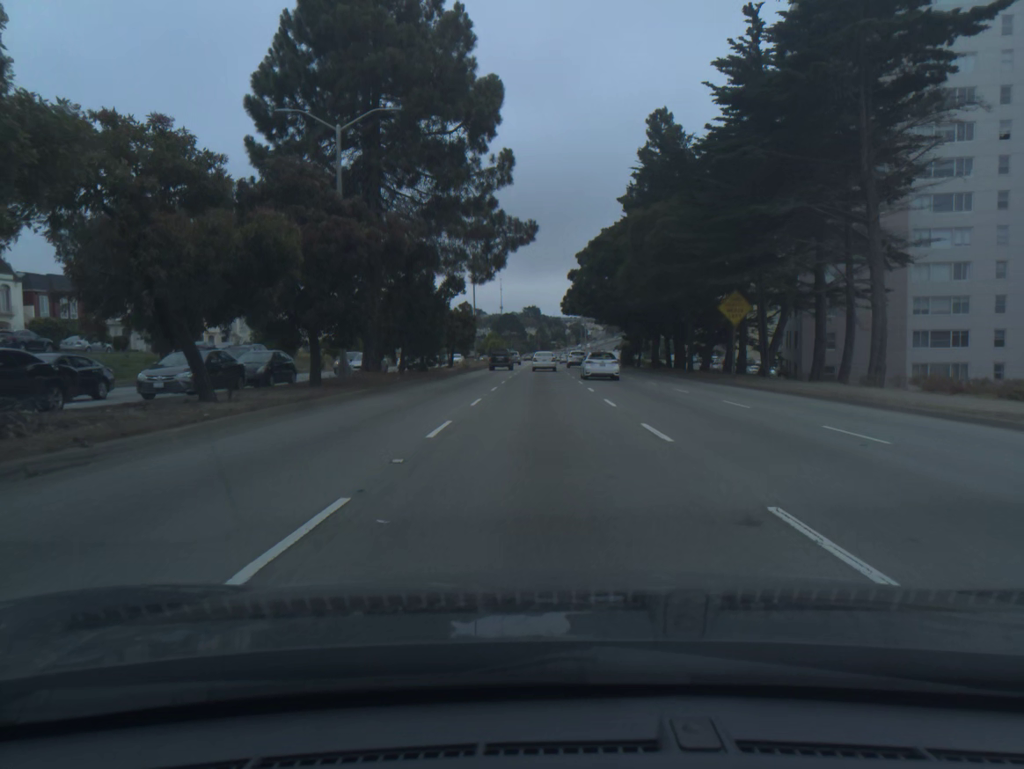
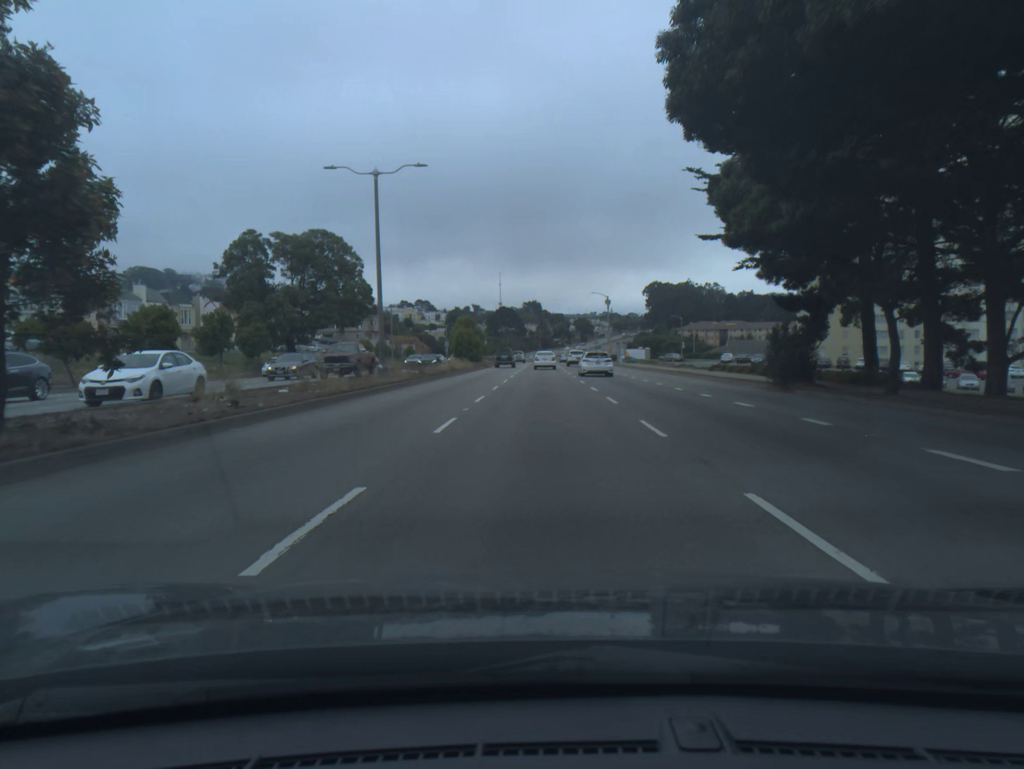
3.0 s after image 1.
(-0.1, +51.2) m; 0°
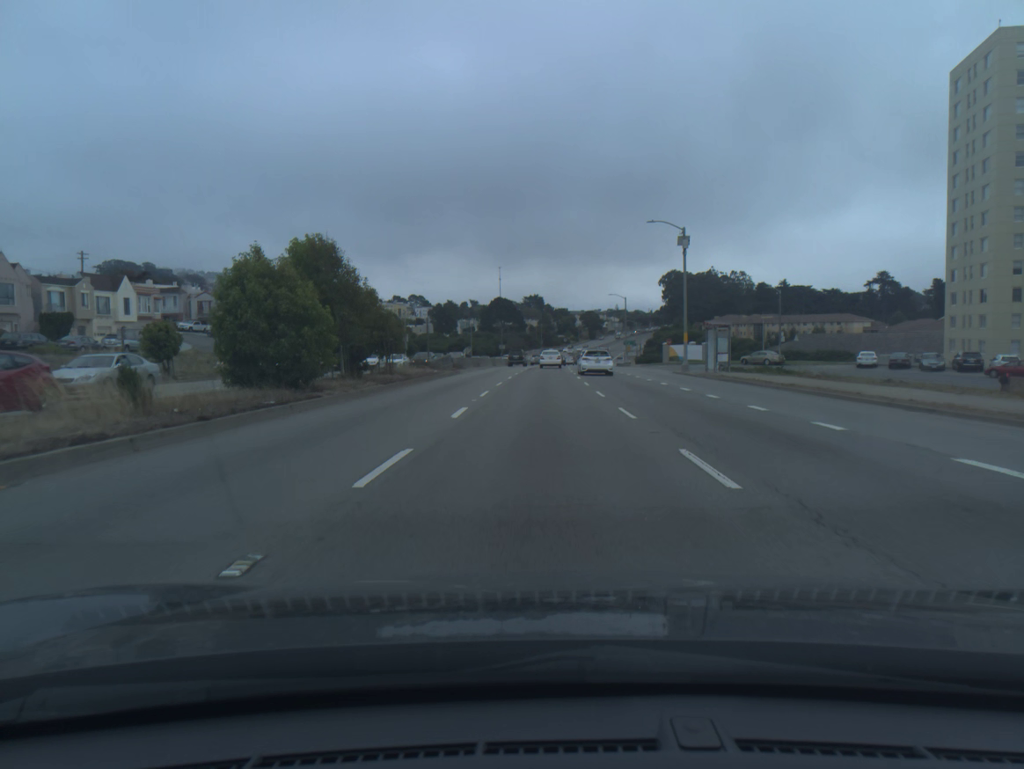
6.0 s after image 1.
(+0.1, +56.4) m; 0°
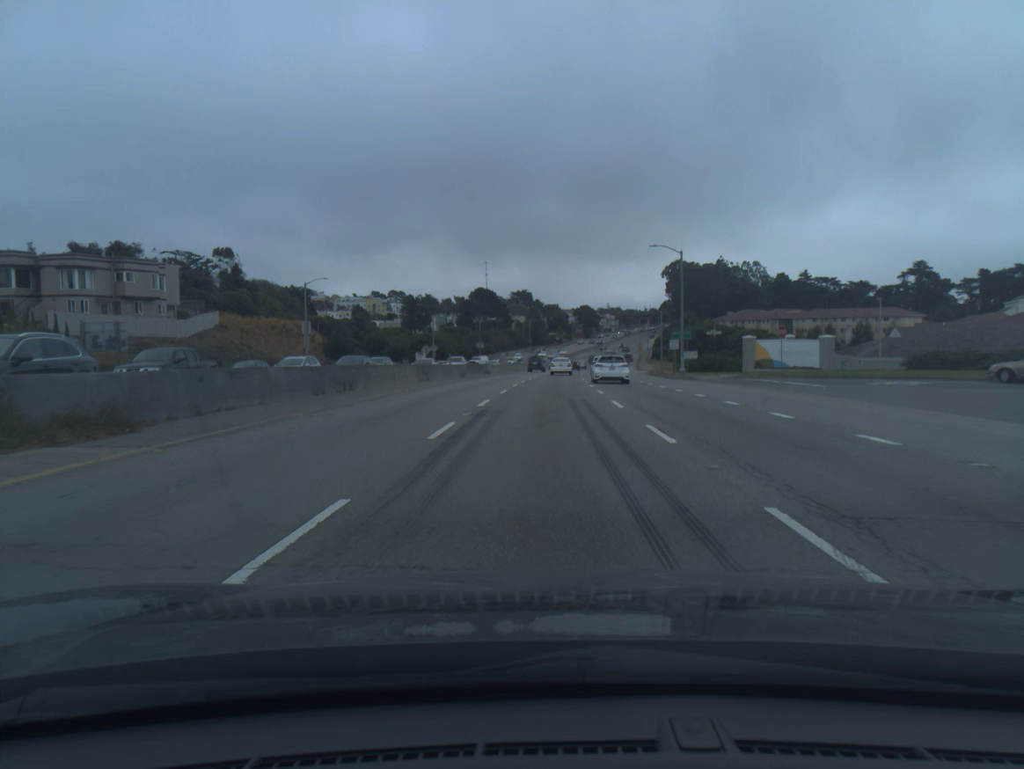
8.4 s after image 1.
(+0.3, +47.9) m; +1°
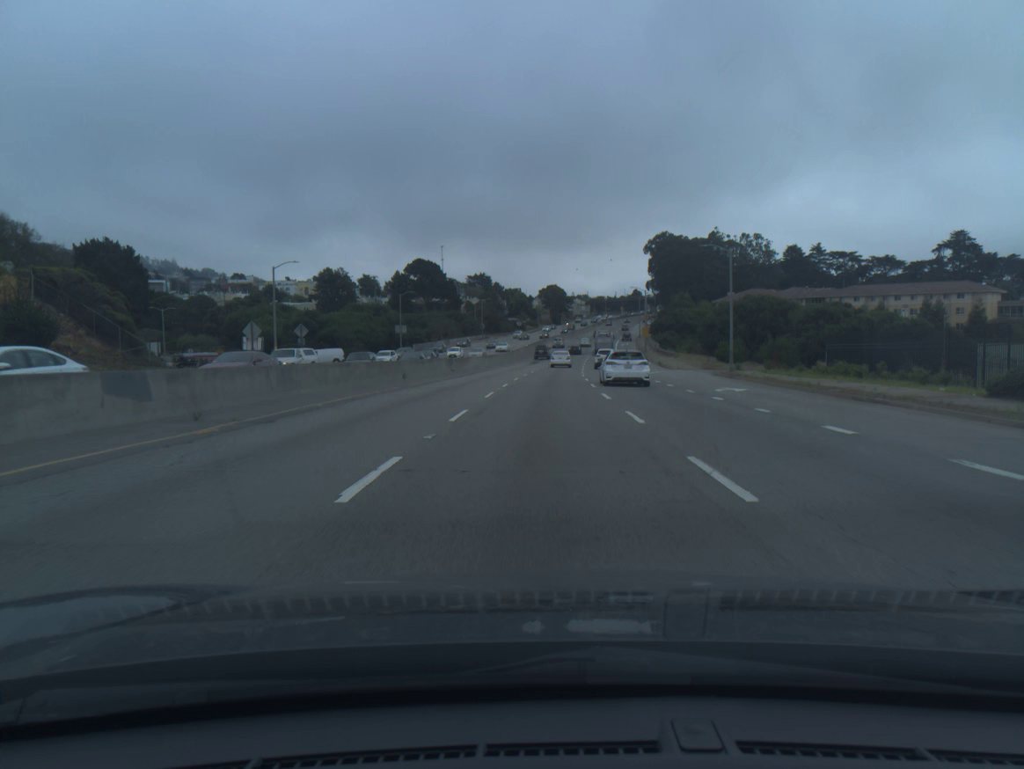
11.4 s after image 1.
(+1.4, +63.5) m; +3°
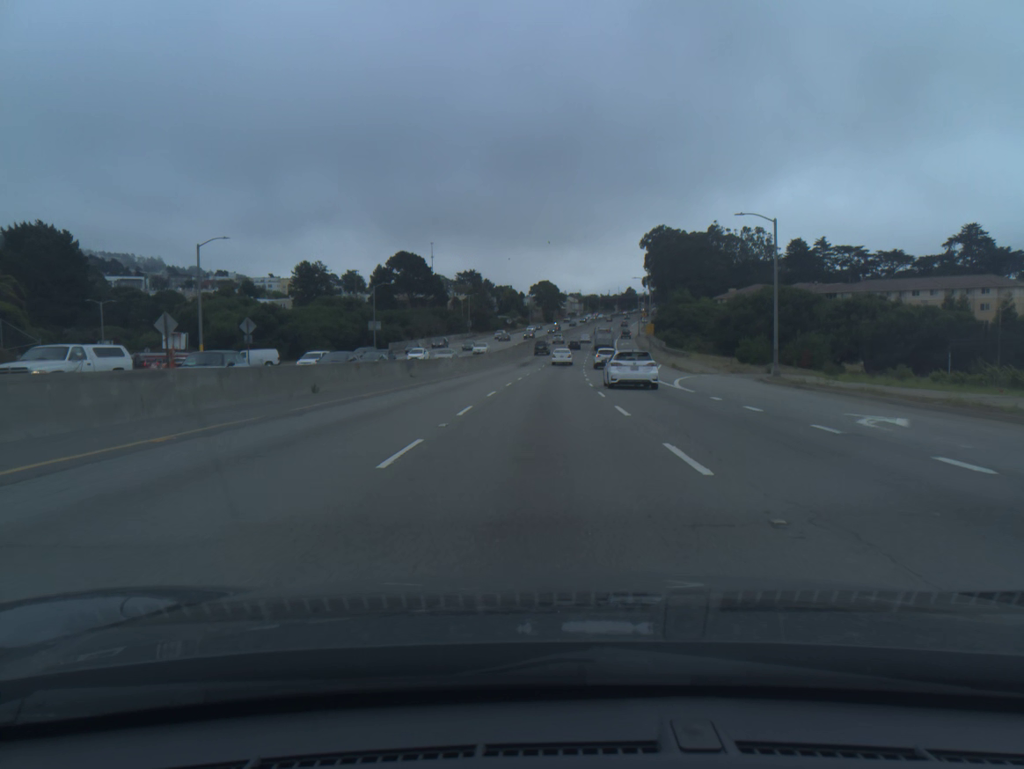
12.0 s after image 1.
(+0.1, +13.2) m; +1°
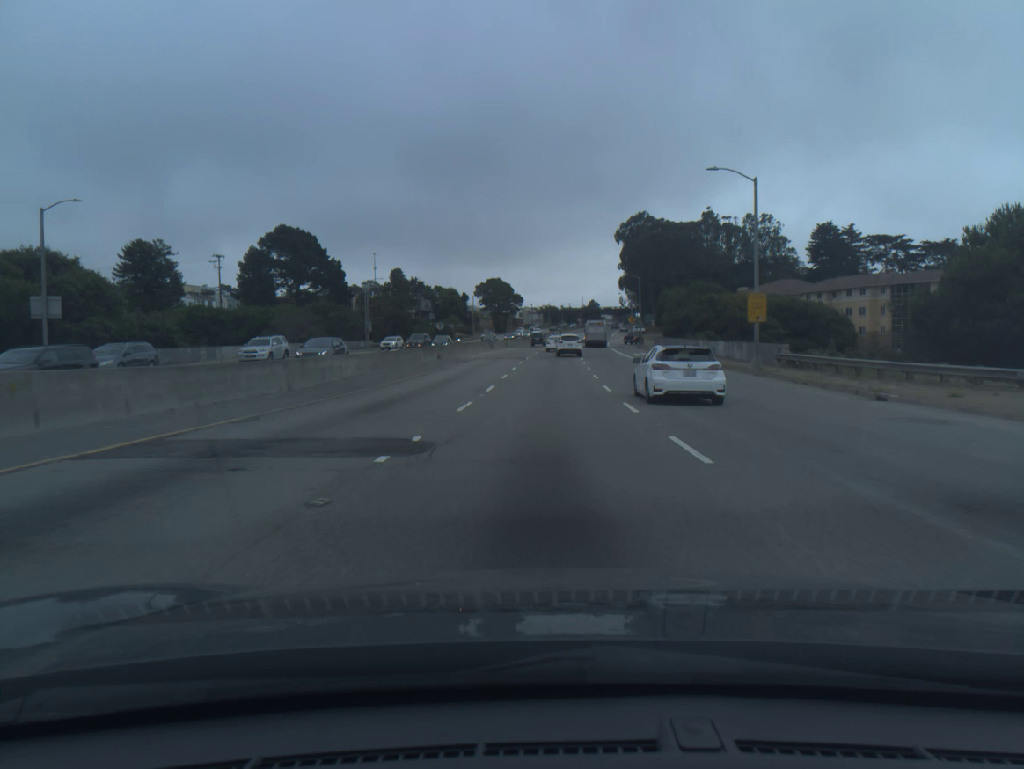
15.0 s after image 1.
(+1.6, +66.1) m; +3°
